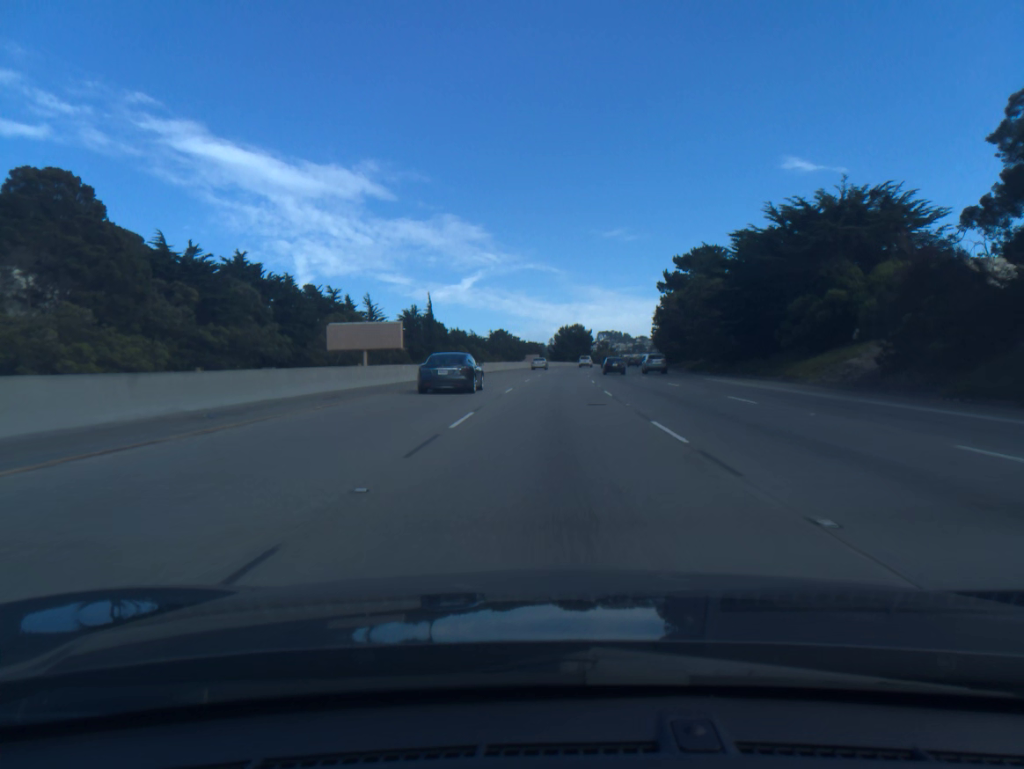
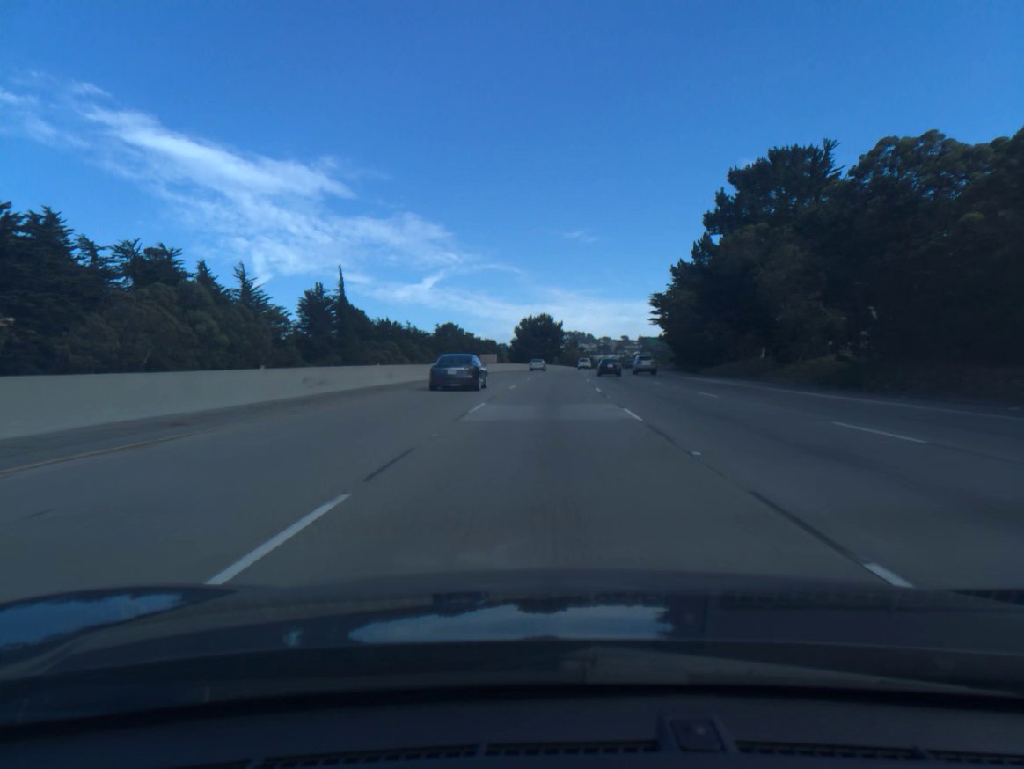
(+1.3, +54.1) m; +3°
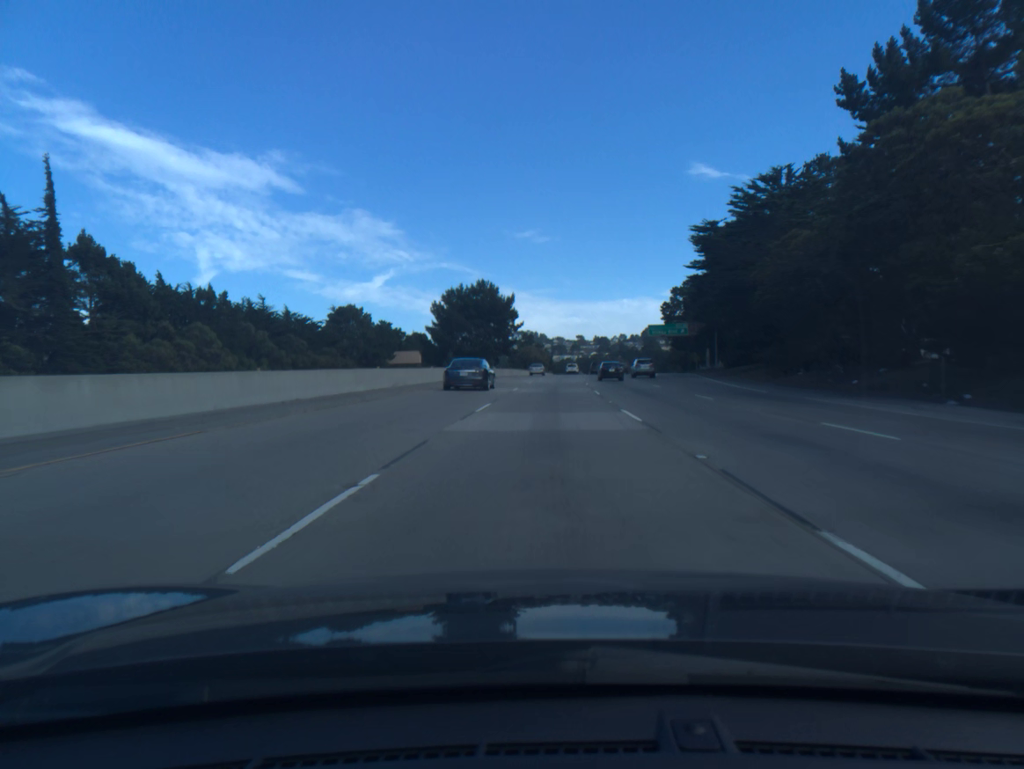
(+2.0, +72.5) m; +3°
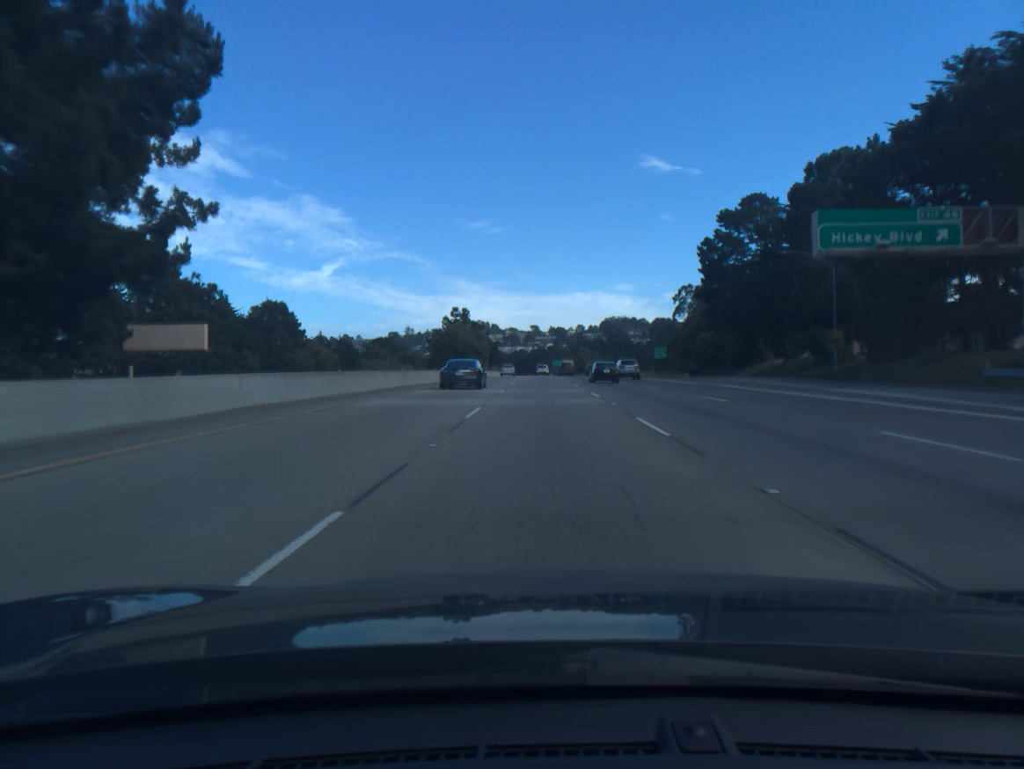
(+3.0, +91.3) m; +4°
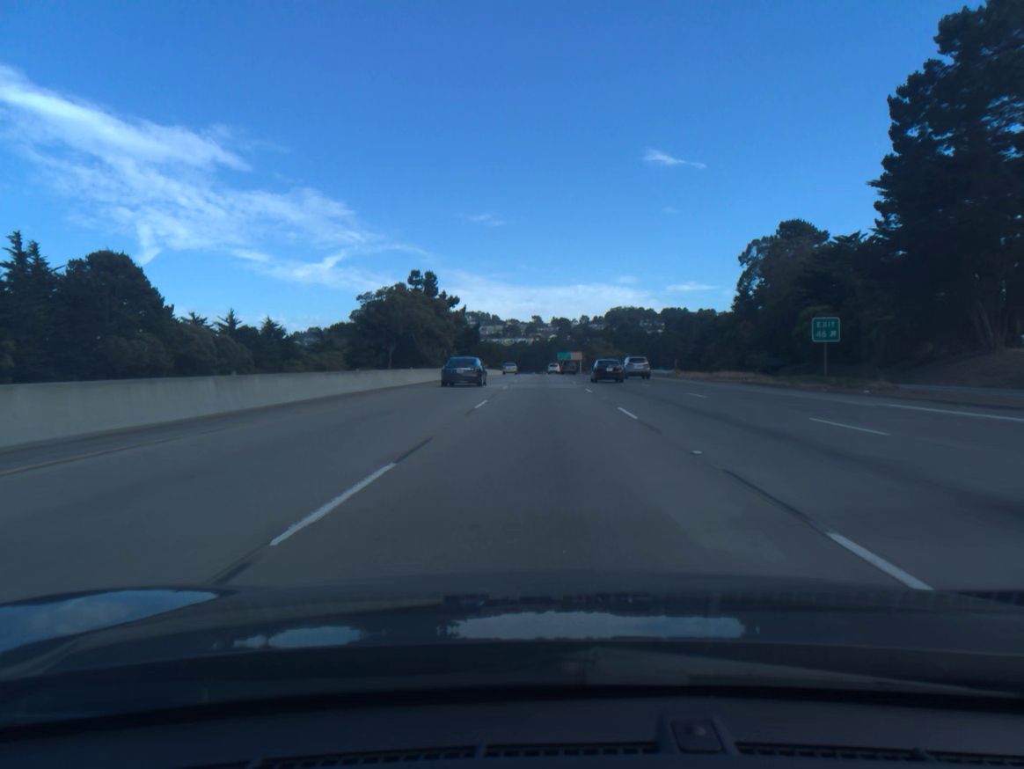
(0.0, +55.2) m; 0°
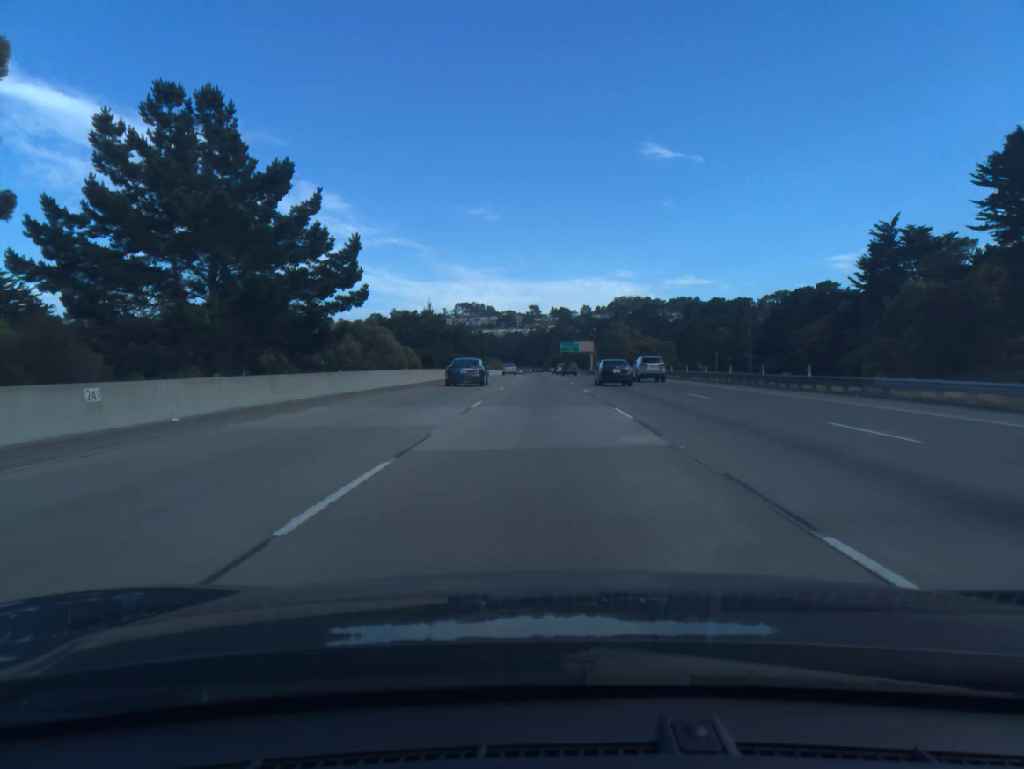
(+0.1, +73.7) m; 0°
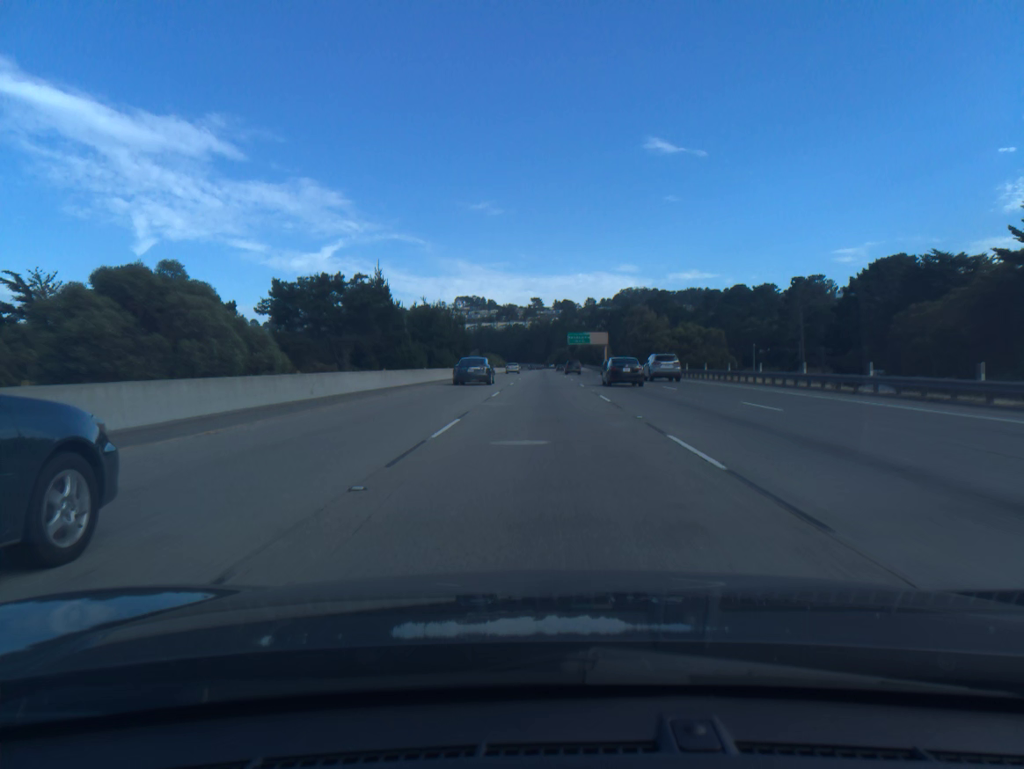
(-0.1, +36.9) m; 0°
